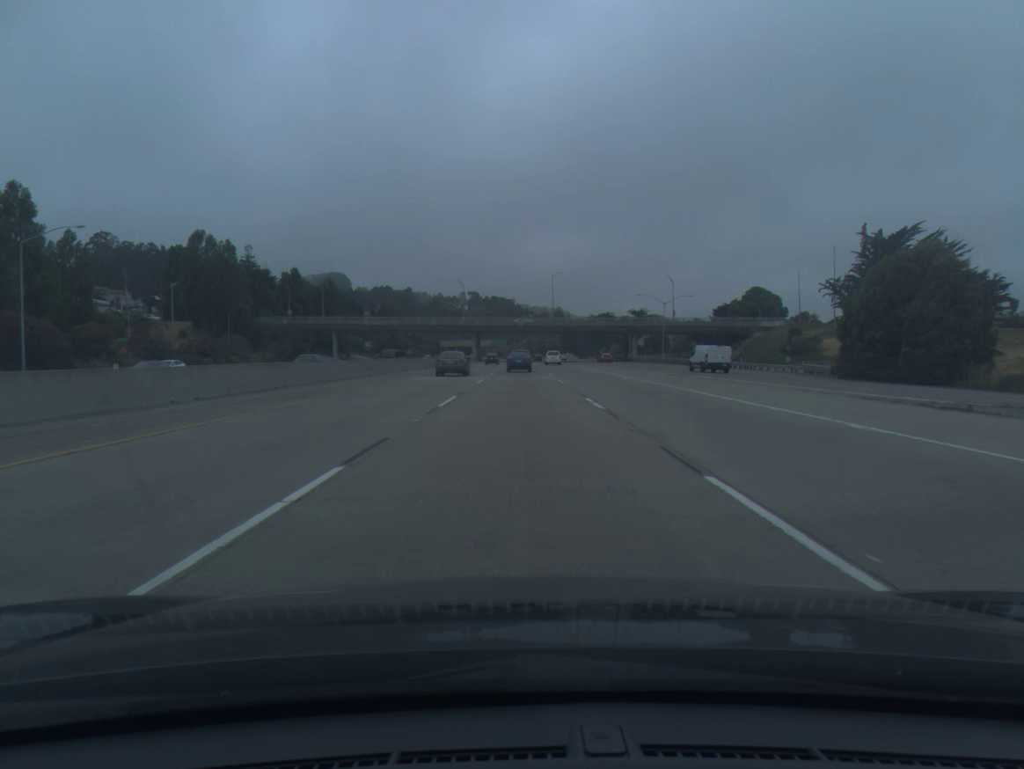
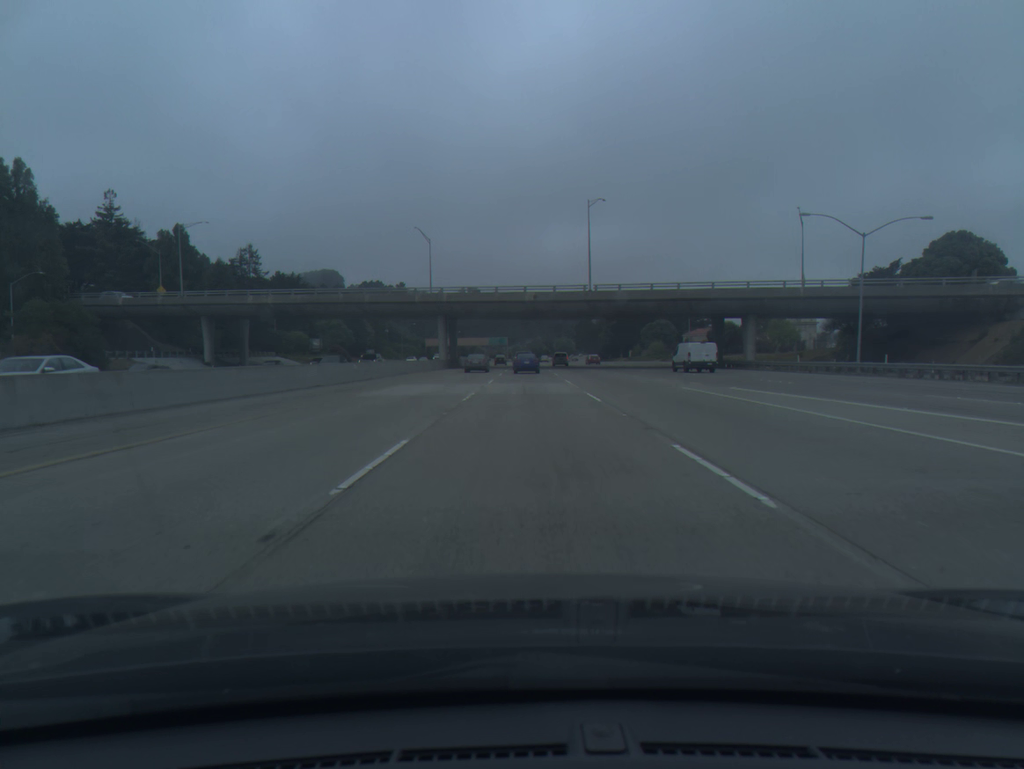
(-0.1, +70.0) m; 0°
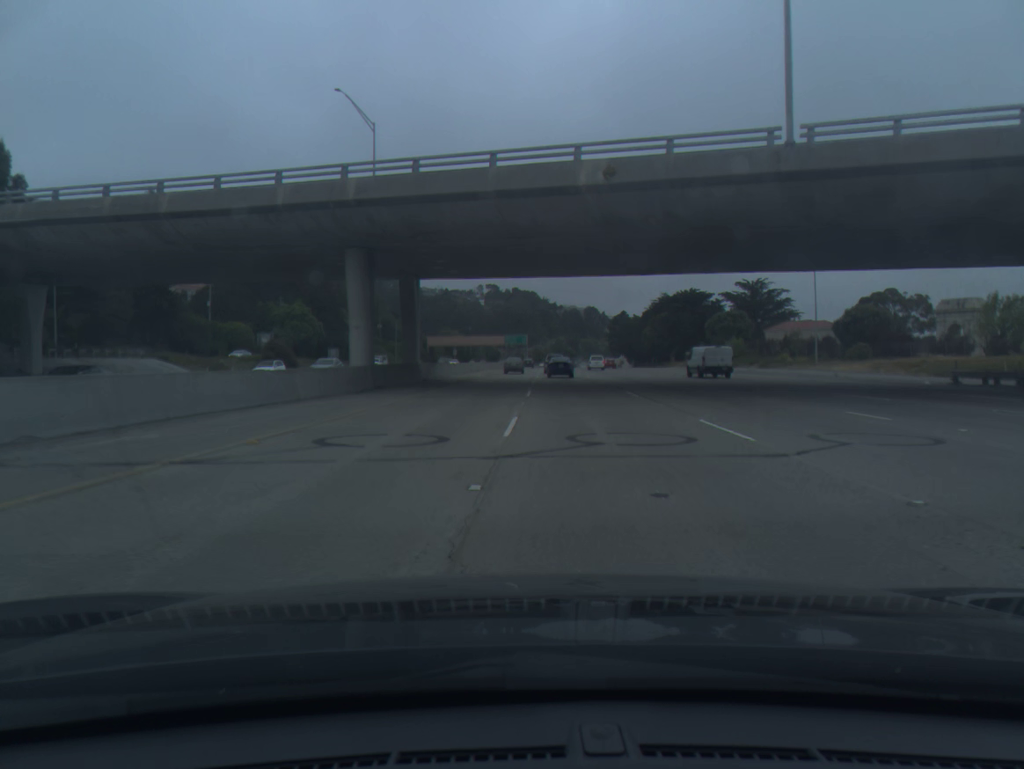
(-0.6, +52.0) m; -1°
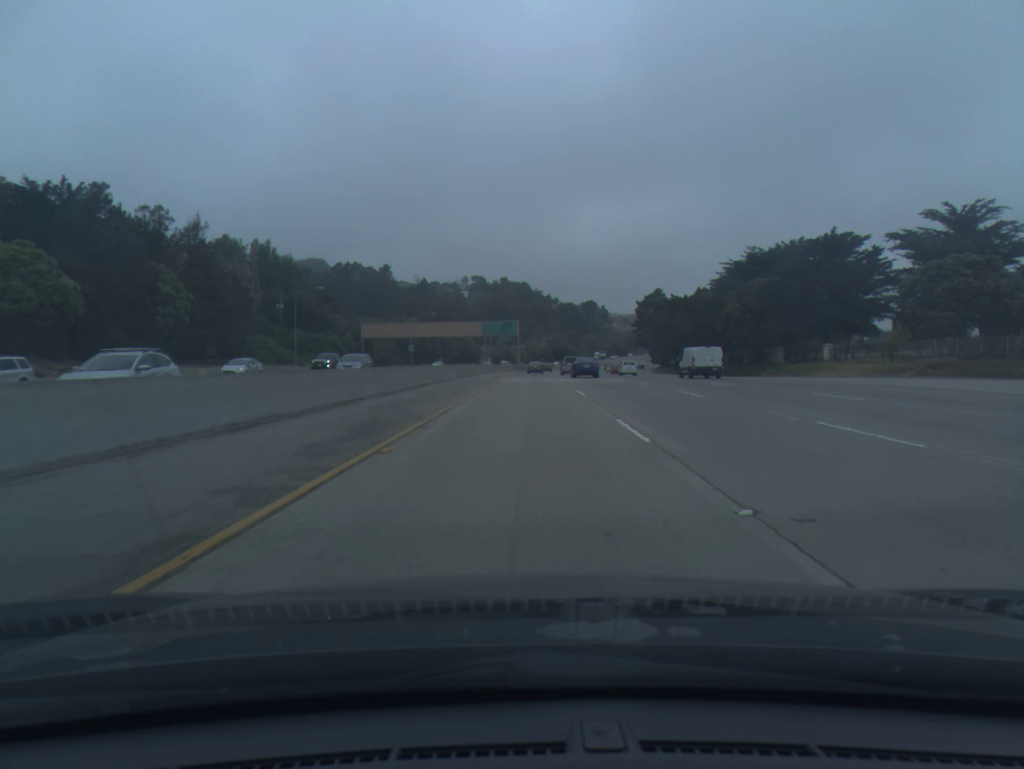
(+0.6, +86.9) m; +1°
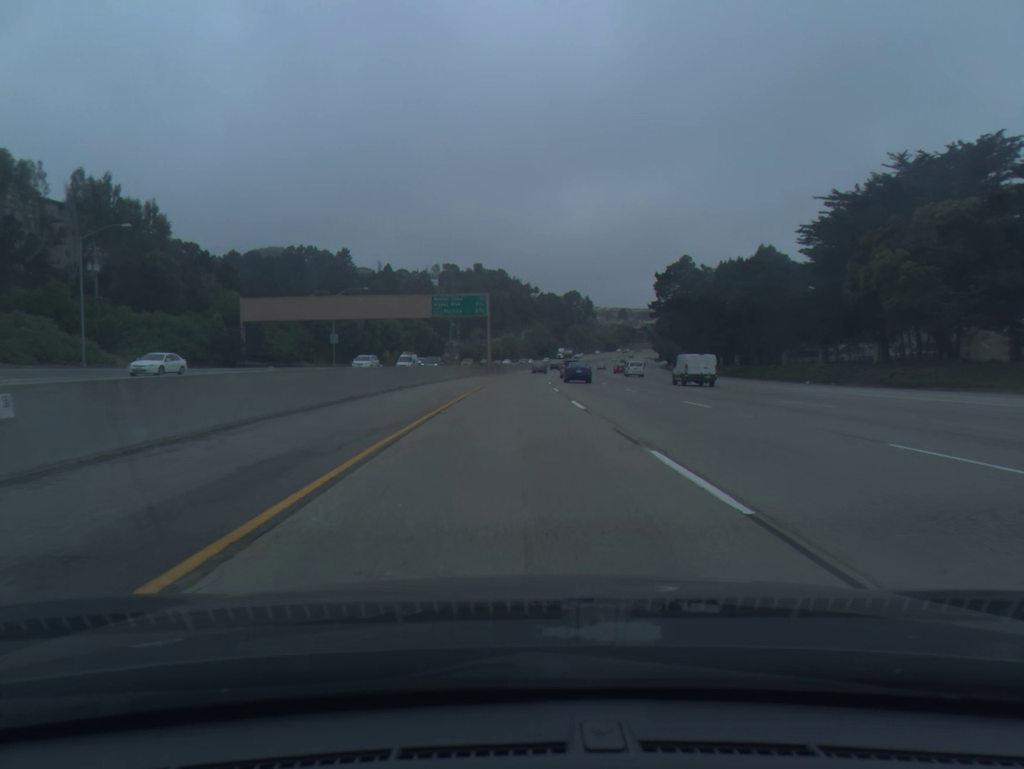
(+0.8, +53.5) m; +2°
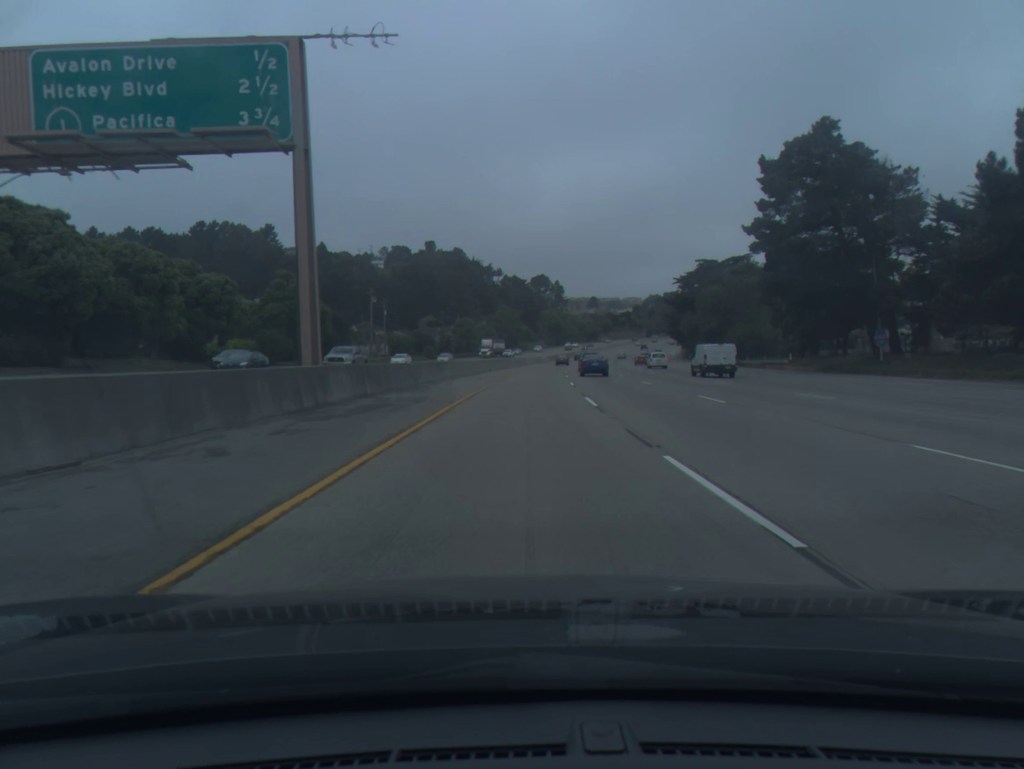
(+0.7, +73.5) m; +2°
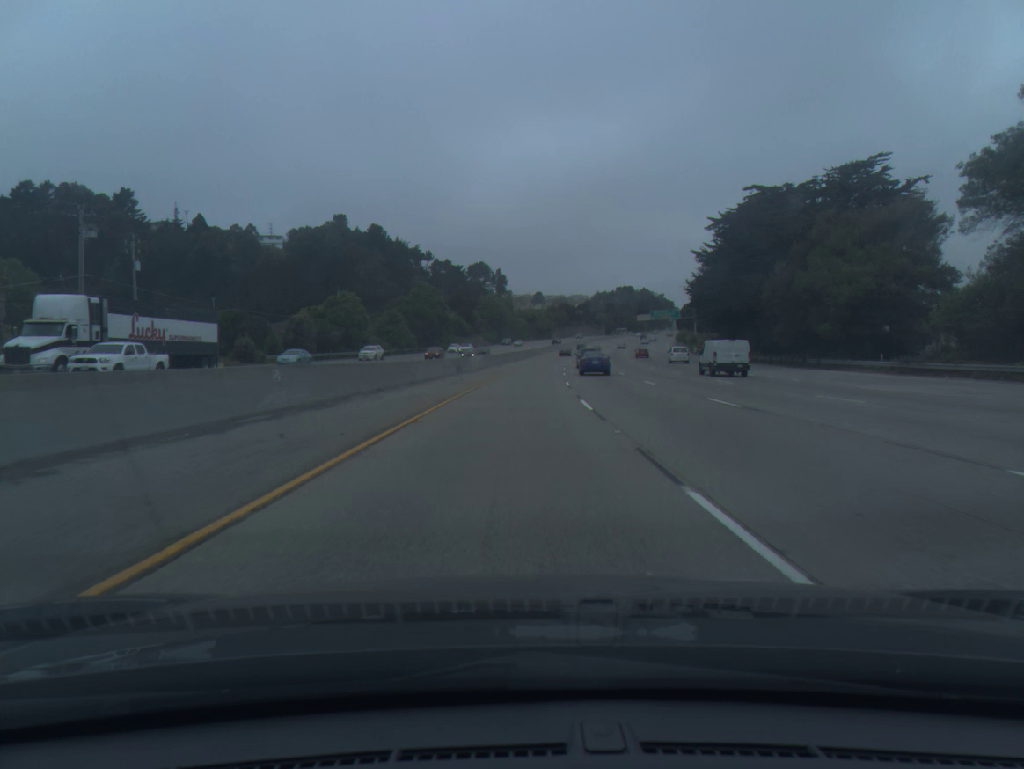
(+3.1, +75.8) m; +4°
